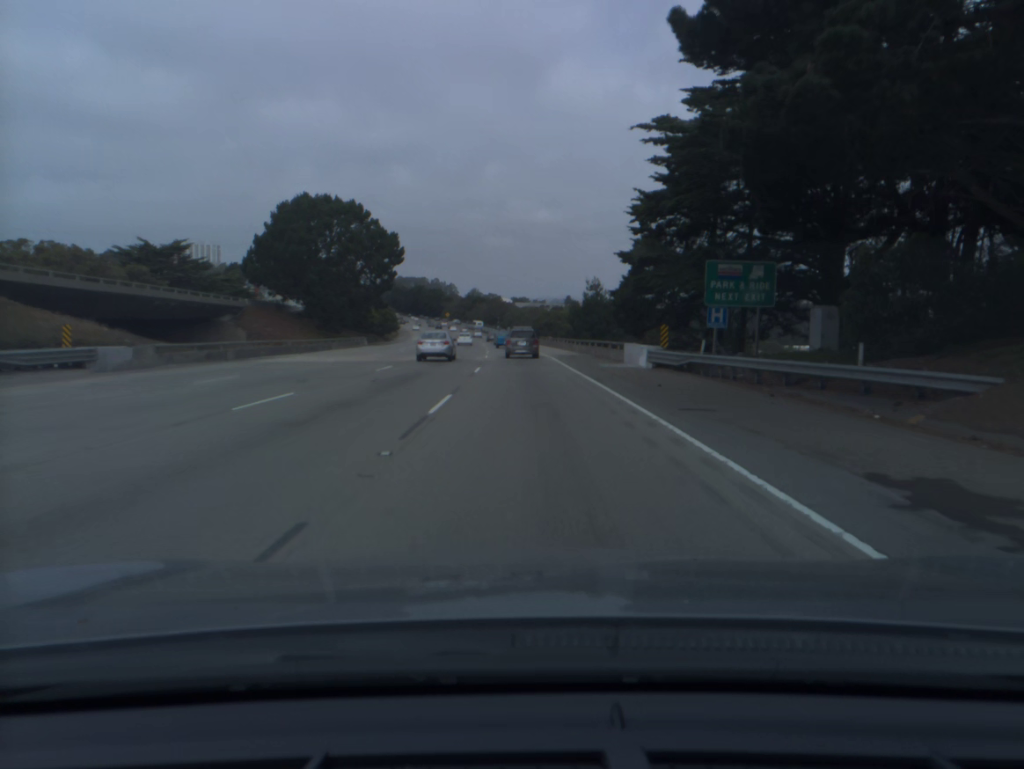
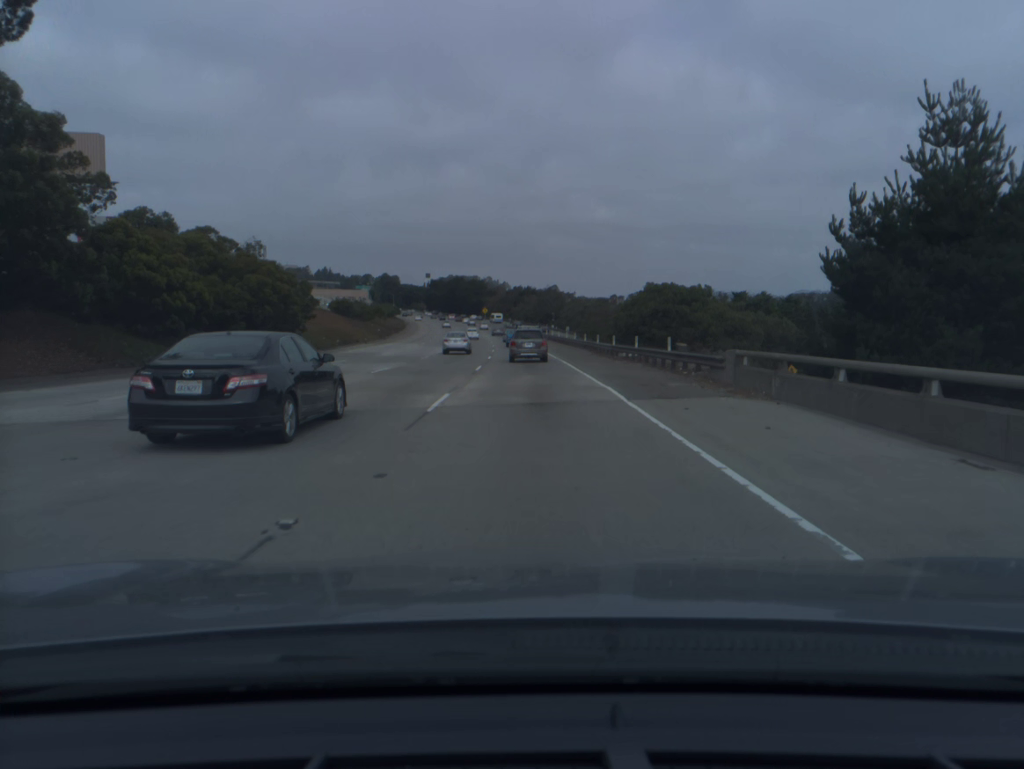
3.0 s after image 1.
(-2.0, +75.4) m; -4°
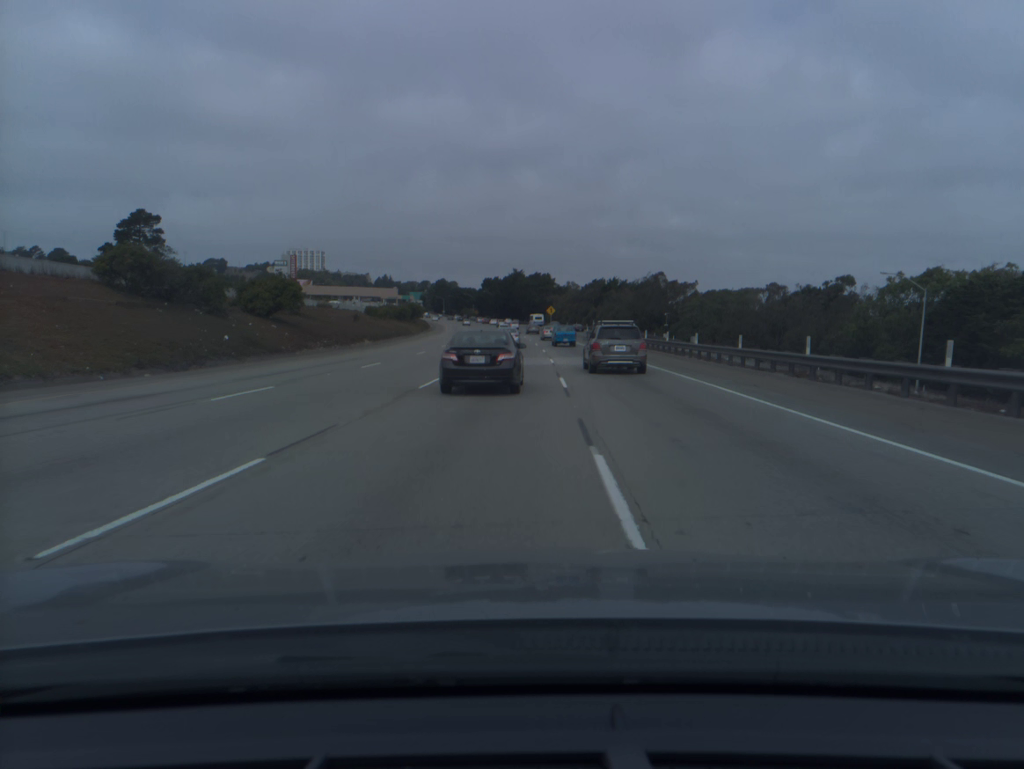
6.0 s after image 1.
(-4.1, +81.4) m; -5°
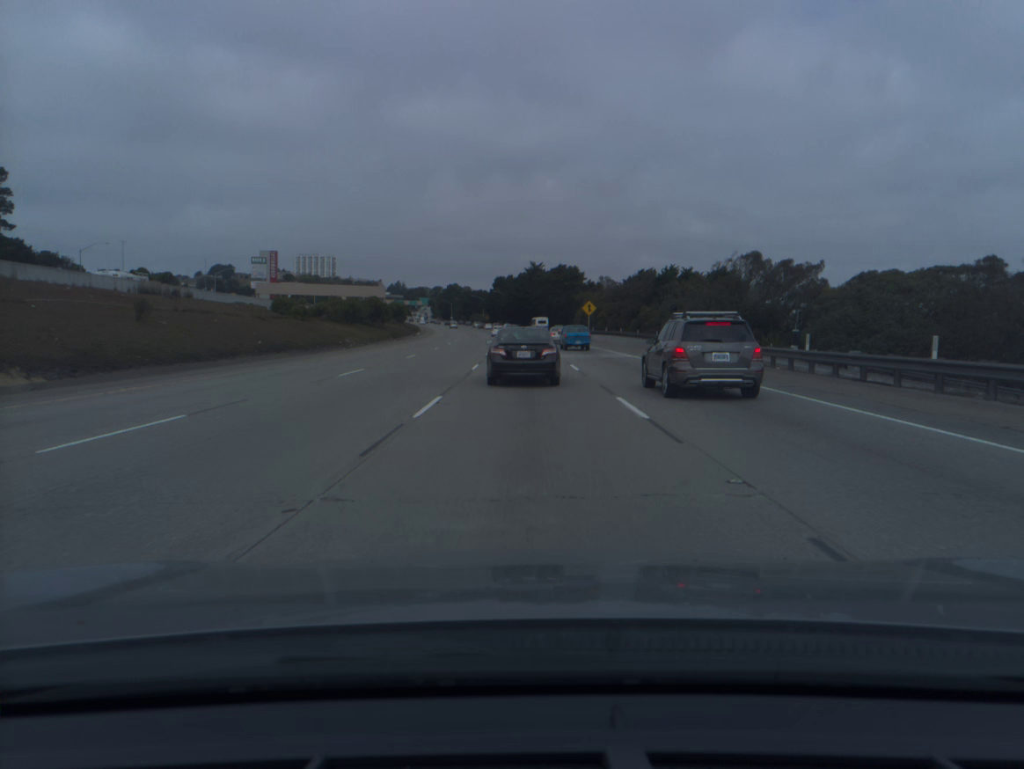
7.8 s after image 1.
(-0.7, +50.8) m; -1°
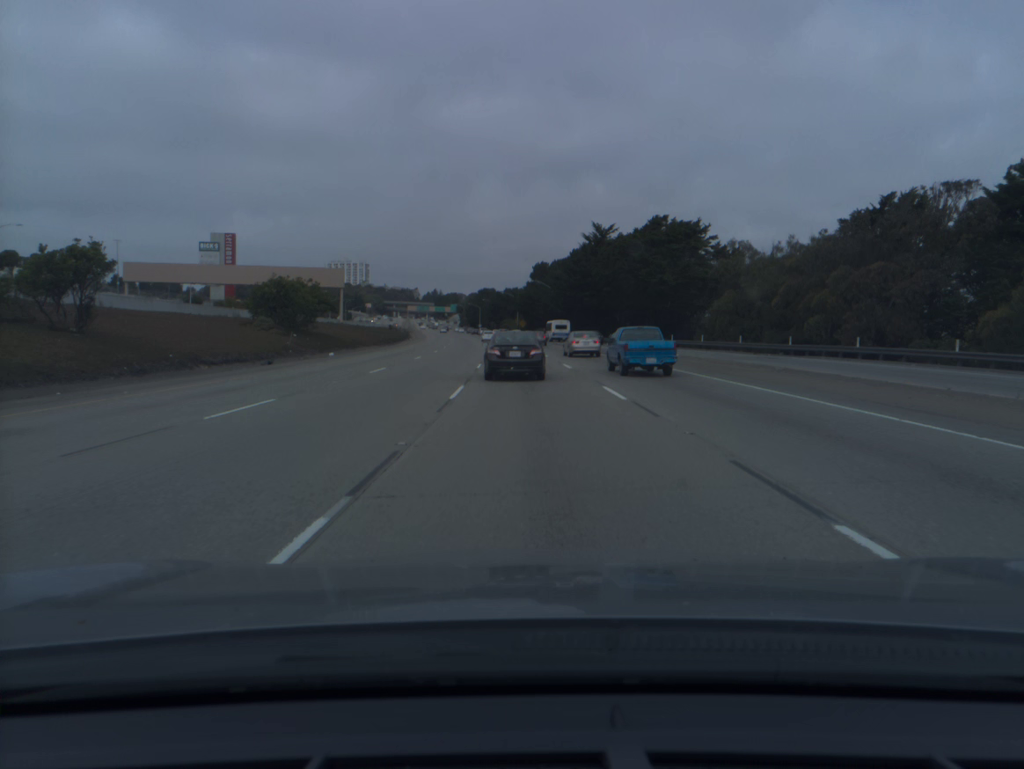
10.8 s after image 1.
(-2.1, +83.3) m; -3°
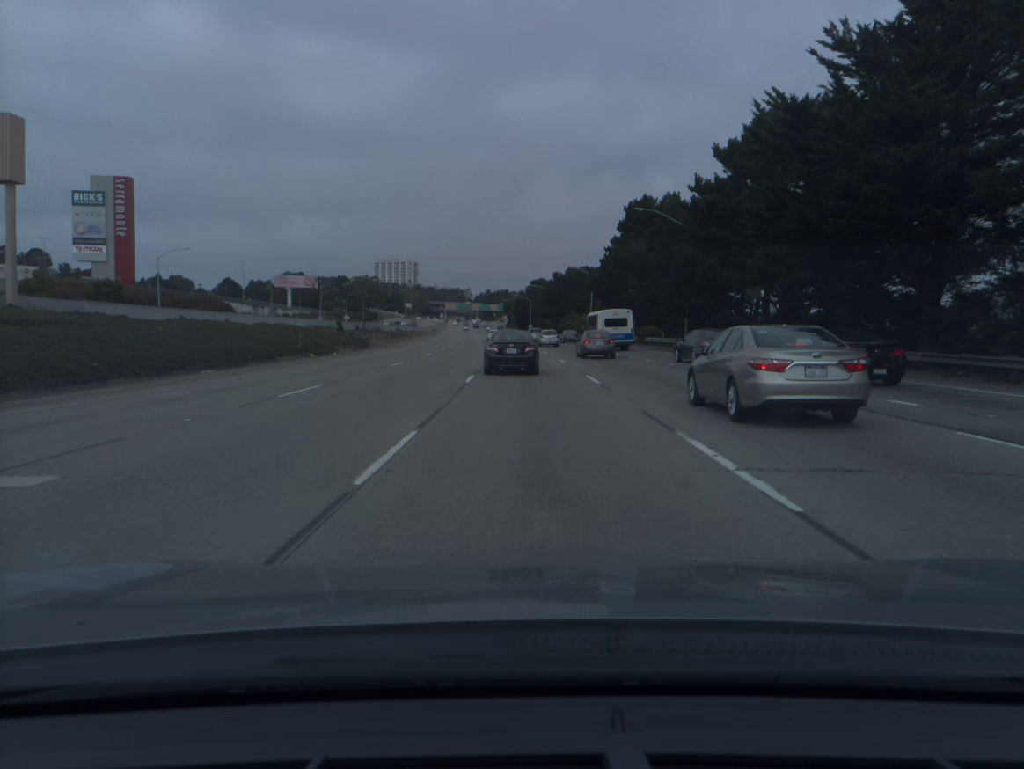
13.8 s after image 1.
(-2.9, +82.9) m; -4°
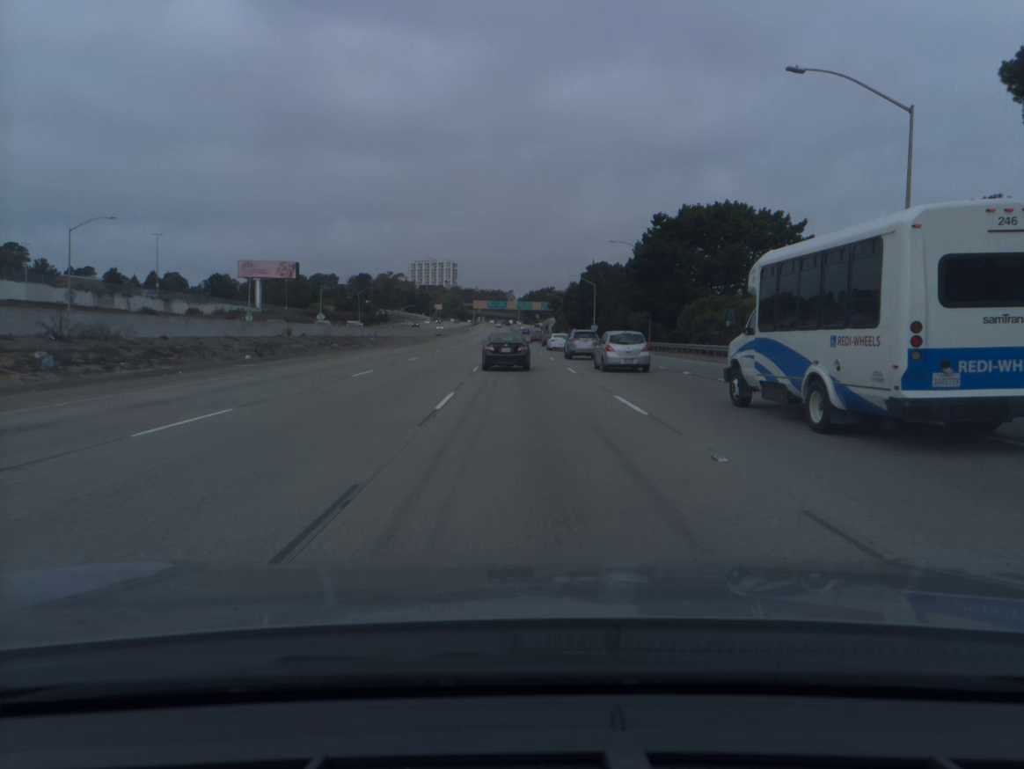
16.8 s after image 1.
(-2.4, +80.5) m; -3°
